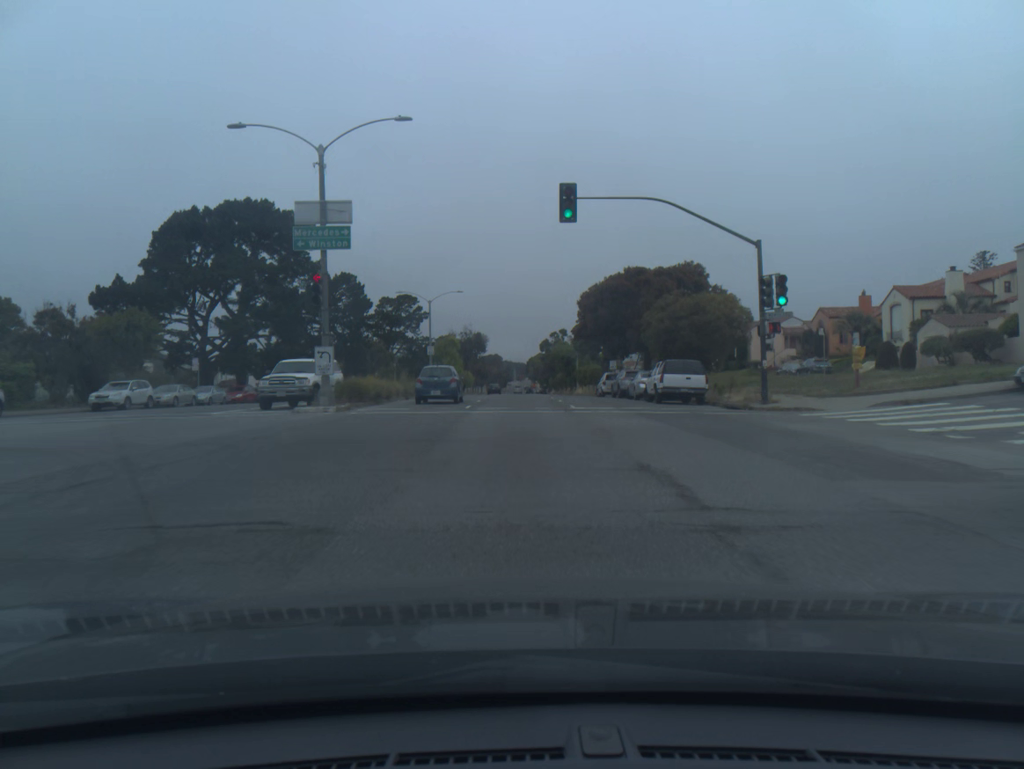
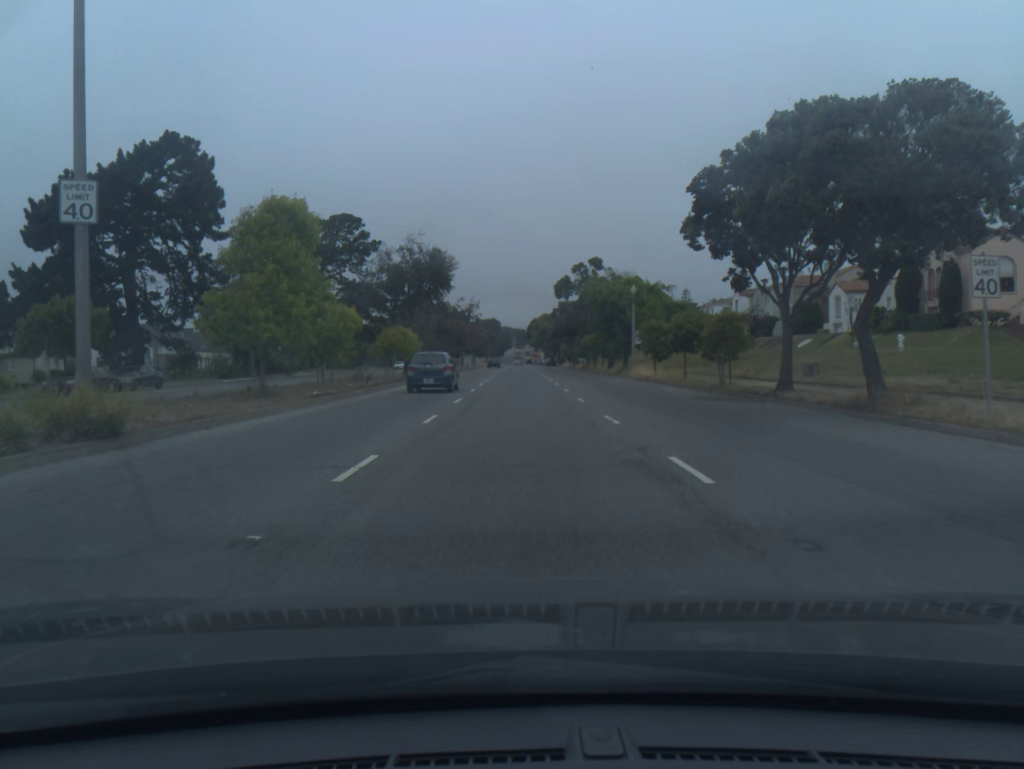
(+0.1, +54.8) m; 0°
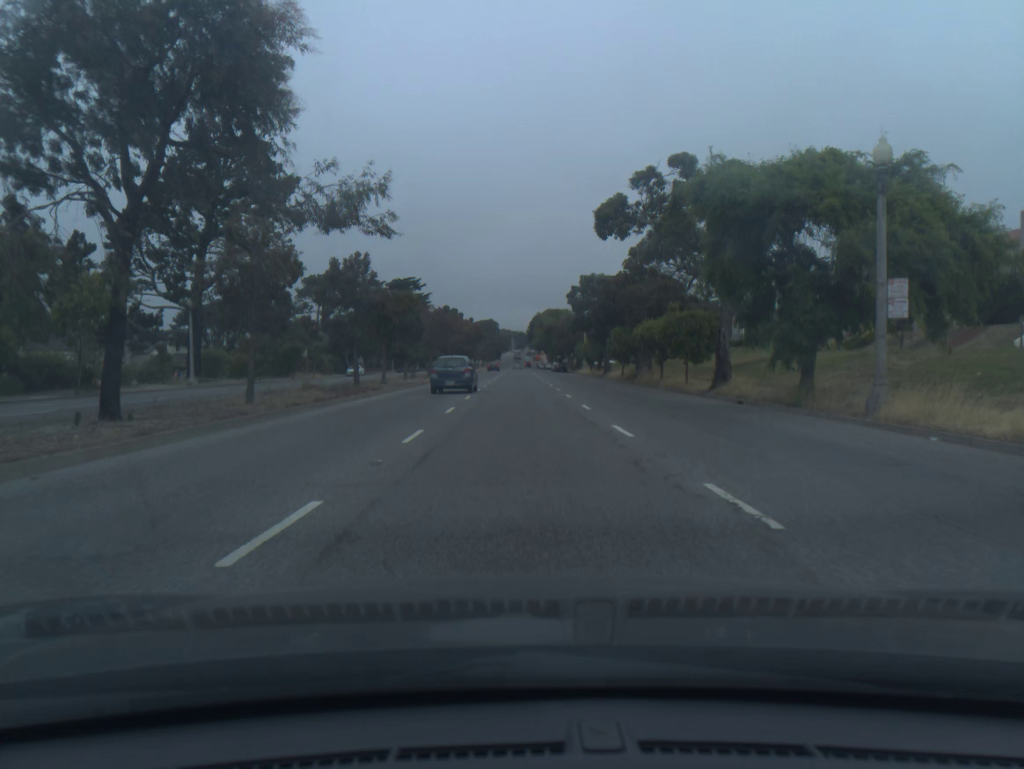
(0.0, +39.0) m; 0°
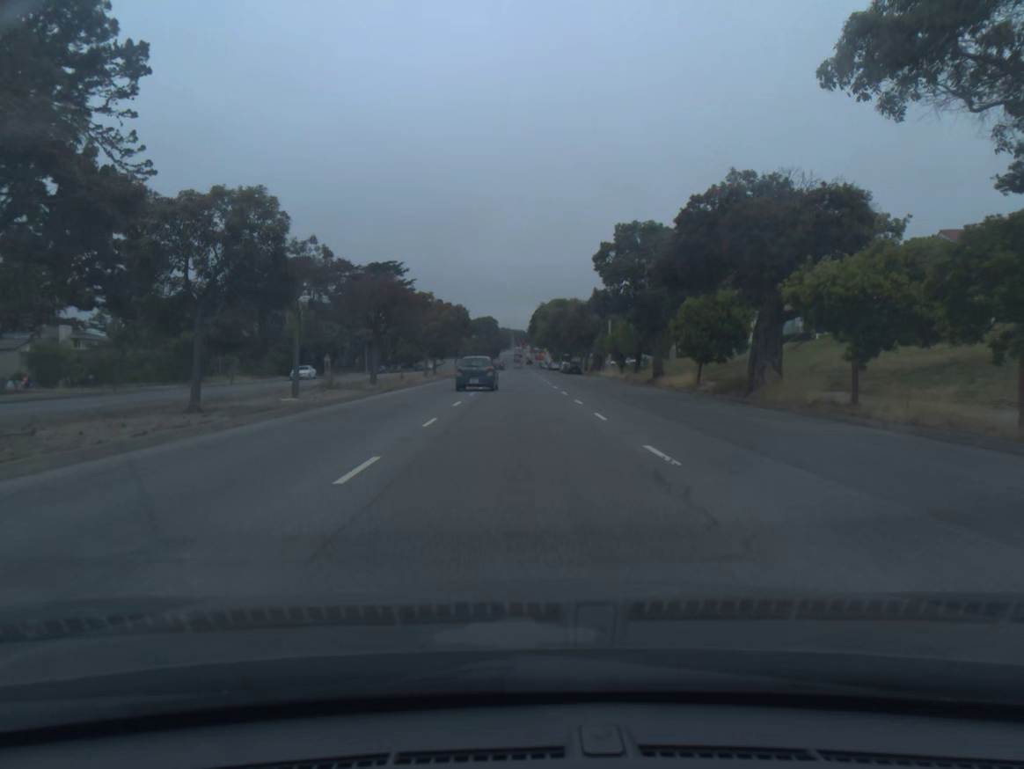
(+0.1, +26.1) m; 0°
